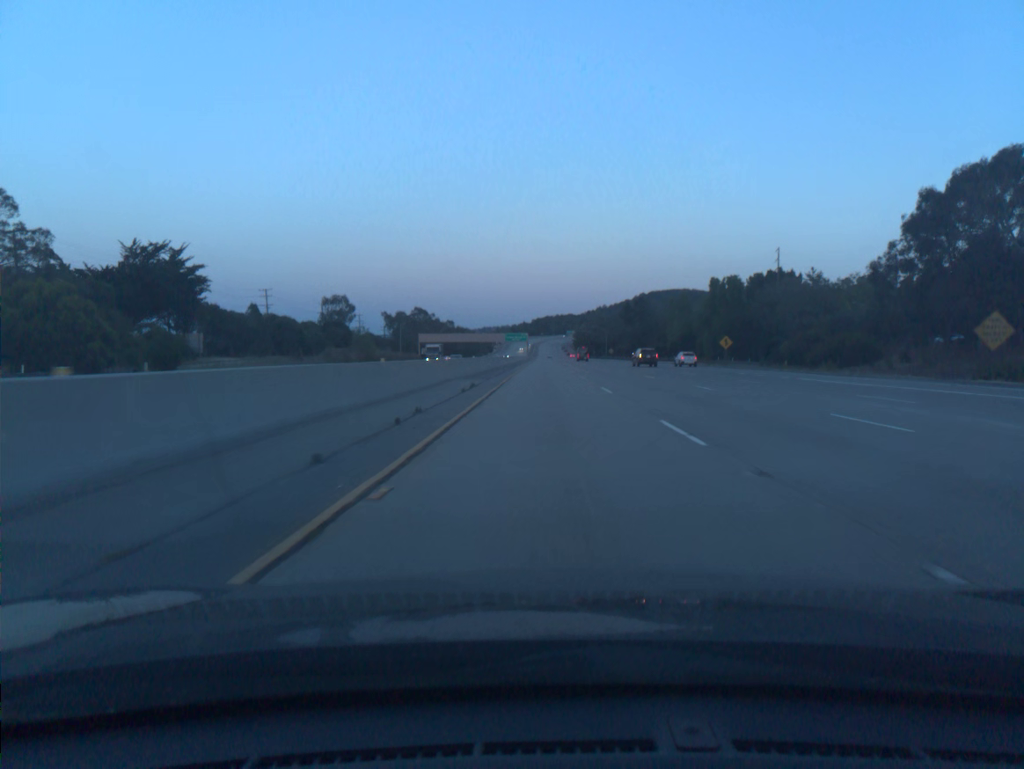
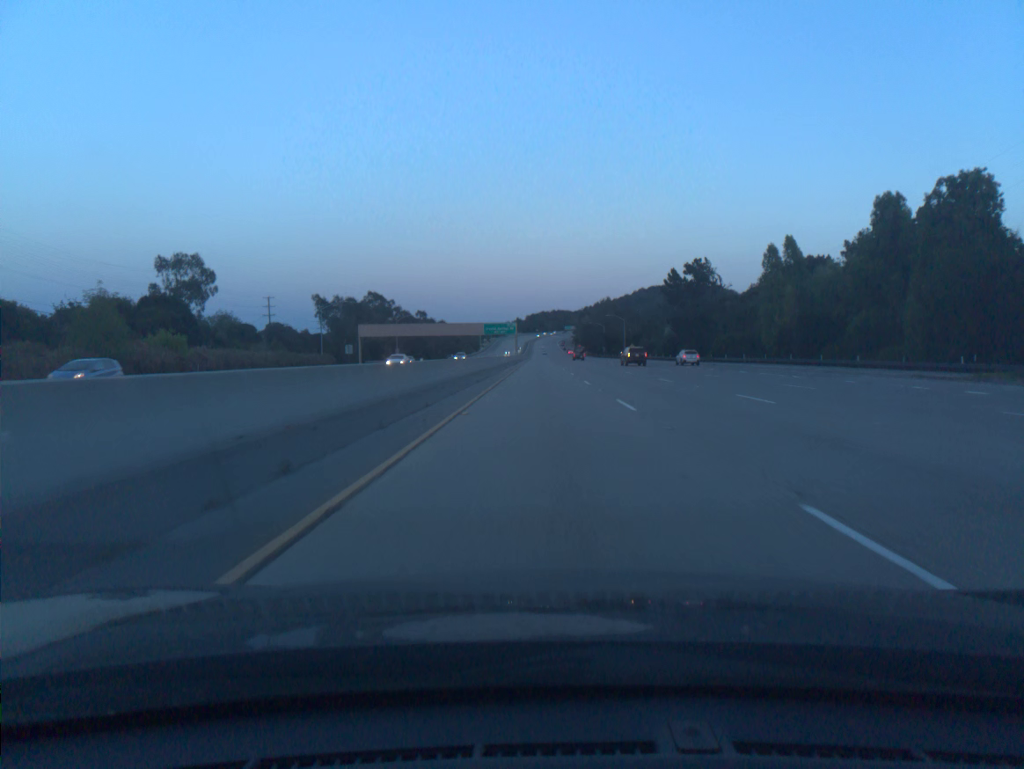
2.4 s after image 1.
(+0.2, +78.9) m; 0°
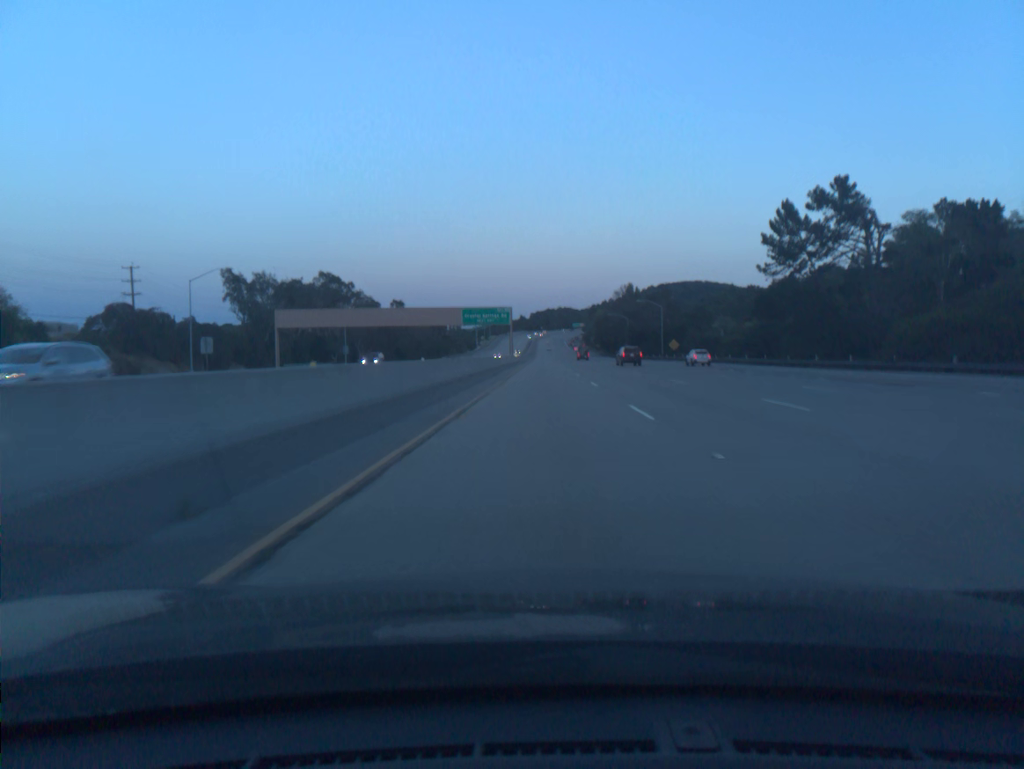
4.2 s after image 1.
(-0.1, +59.1) m; 0°
